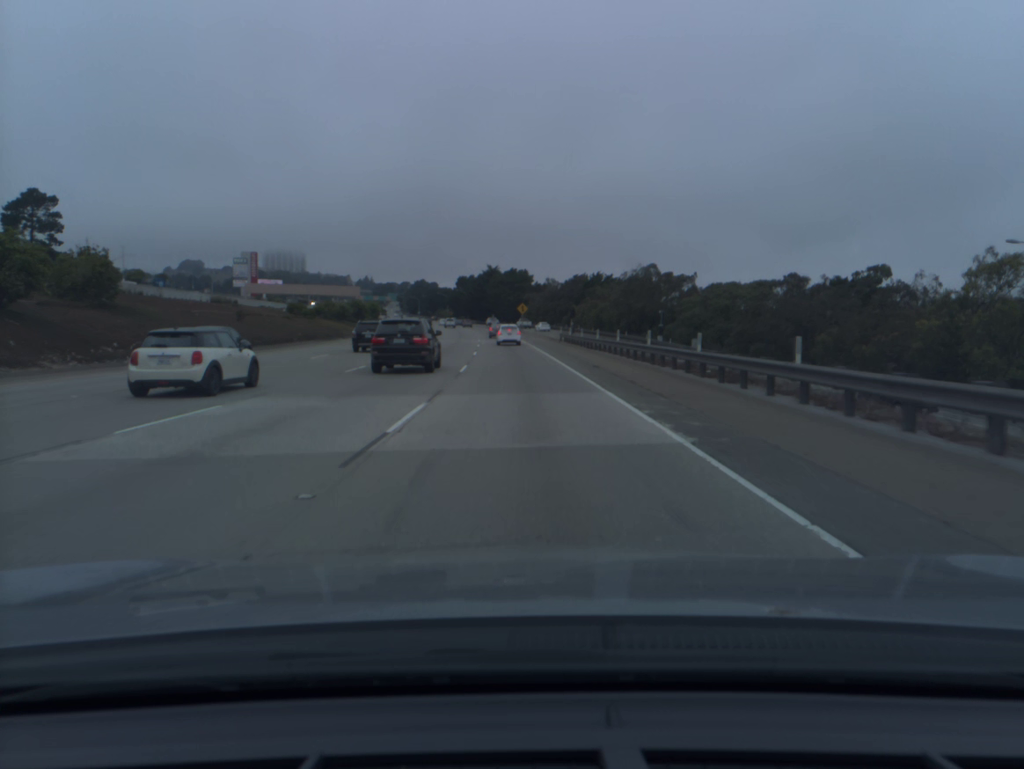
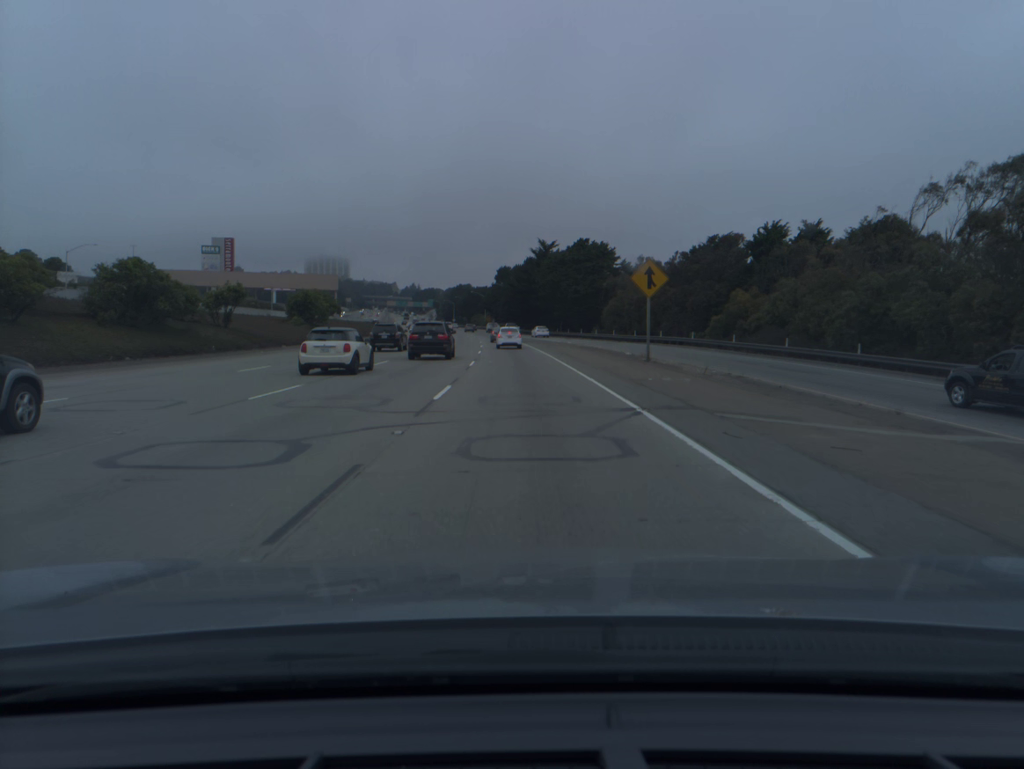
(-2.9, +82.8) m; -4°
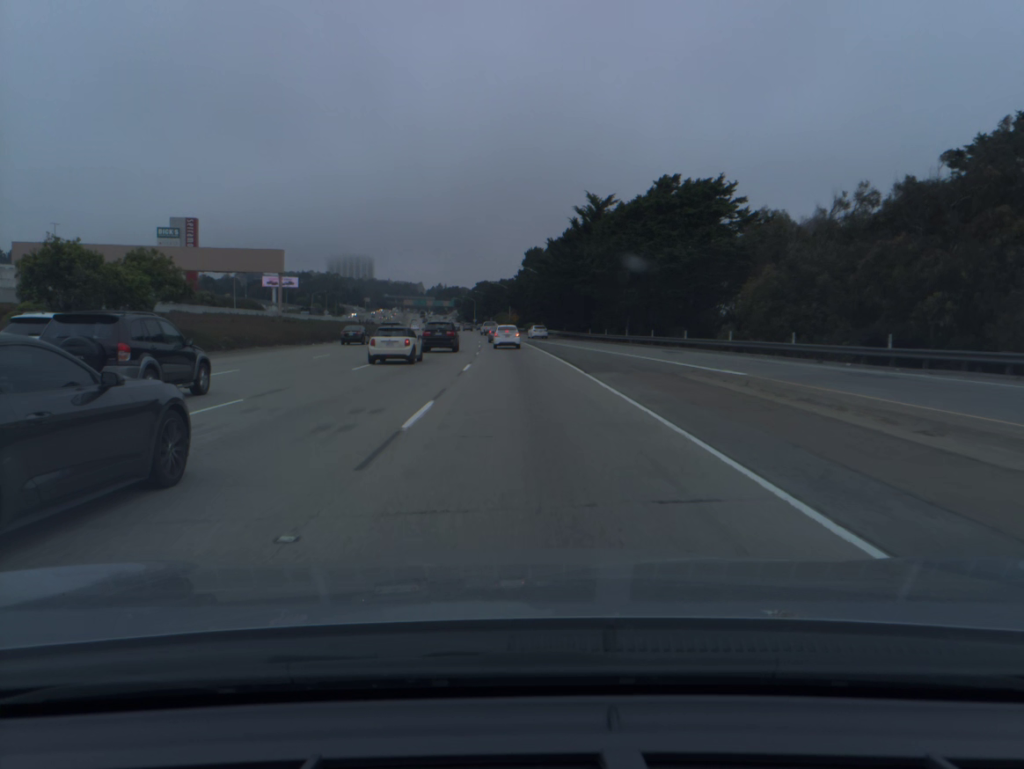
(-0.9, +48.5) m; -2°
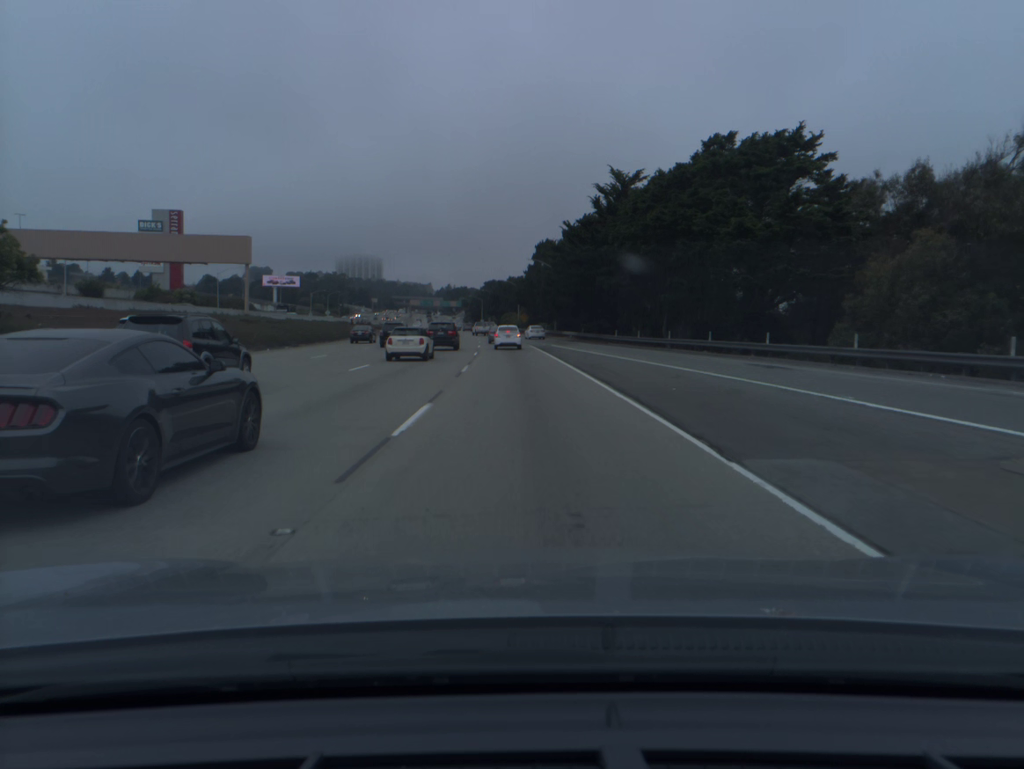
(-0.1, +15.5) m; -1°
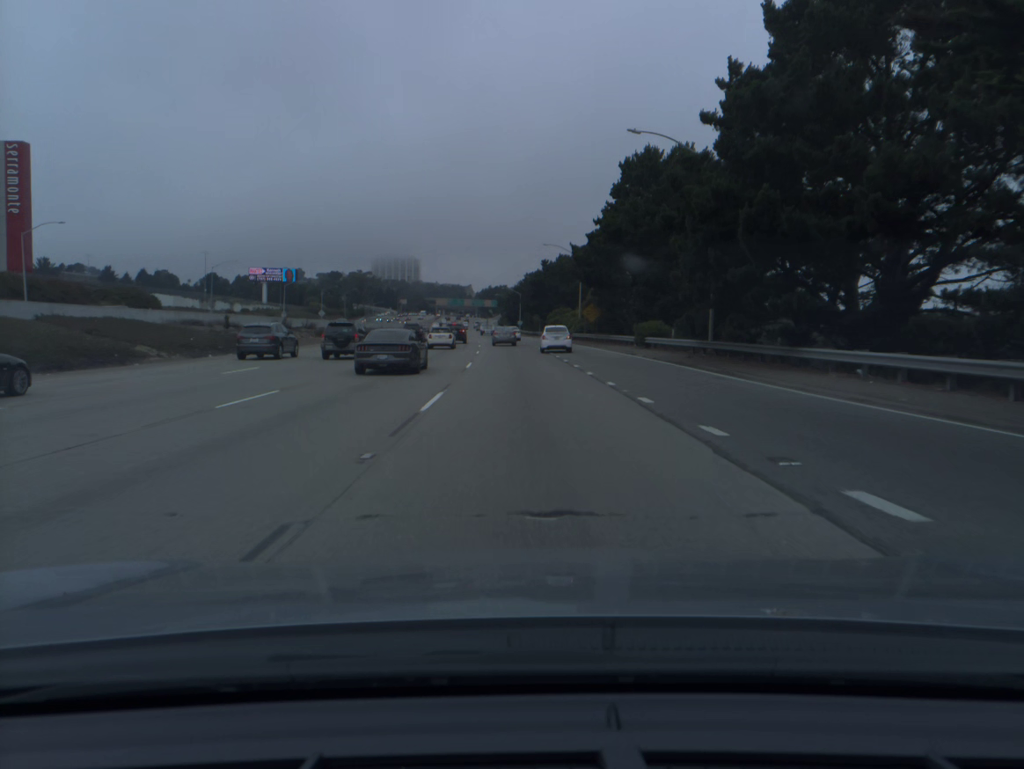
(-2.0, +70.2) m; -3°
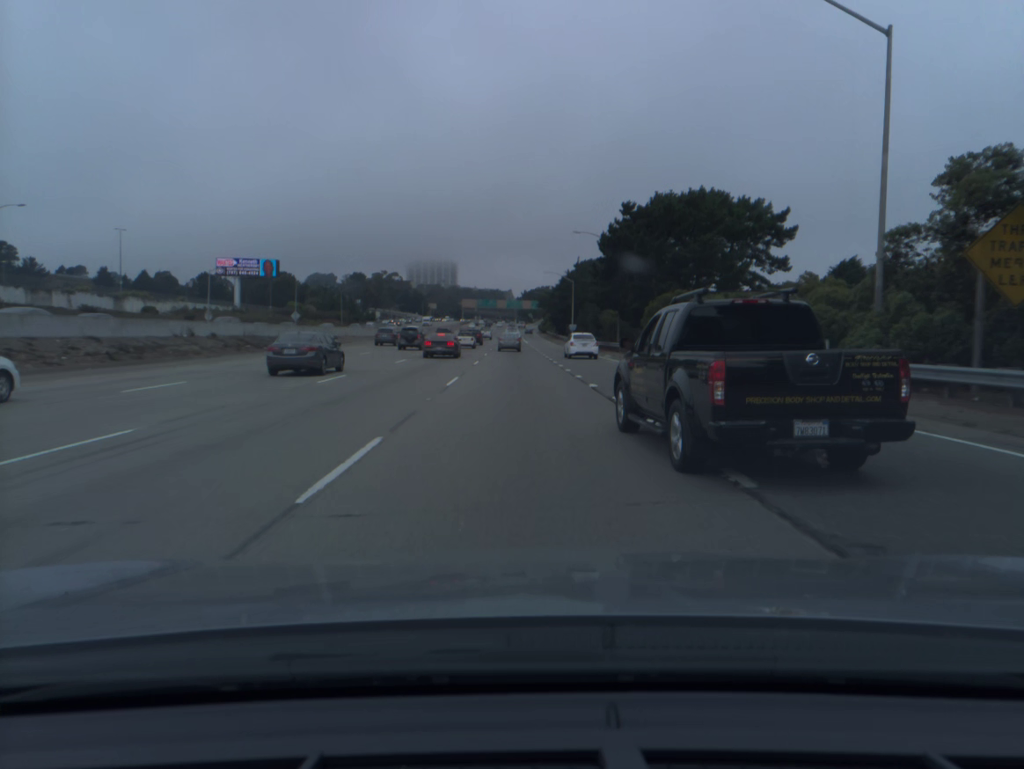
(-1.6, +65.3) m; -3°
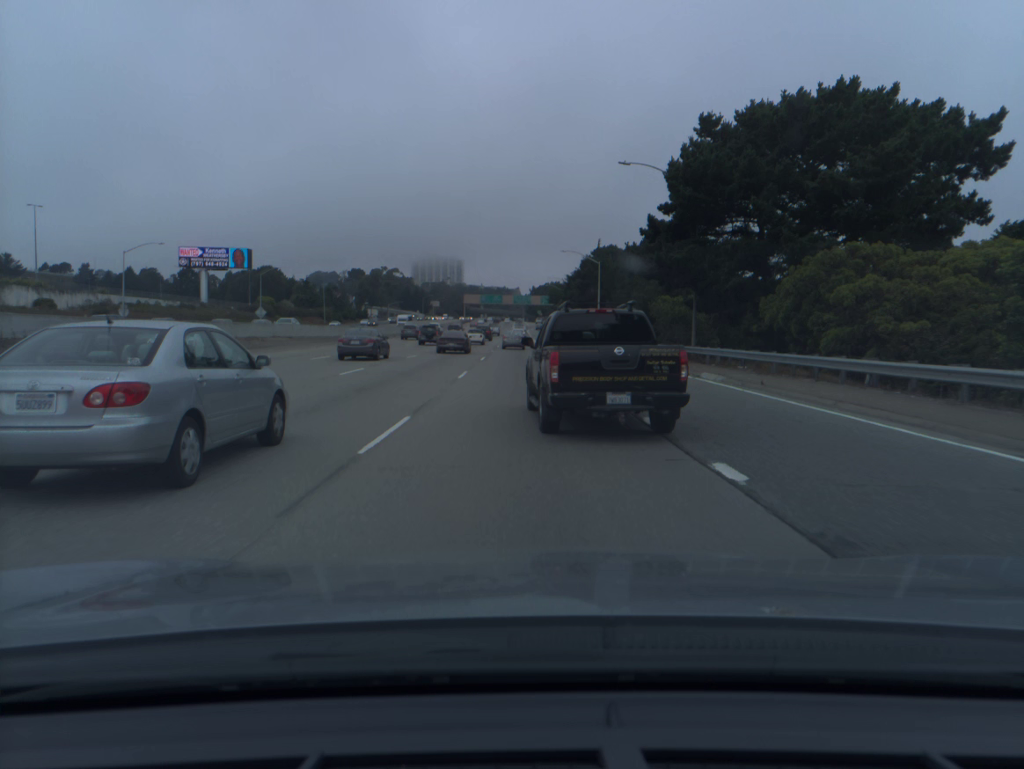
(-0.2, +26.9) m; -1°
